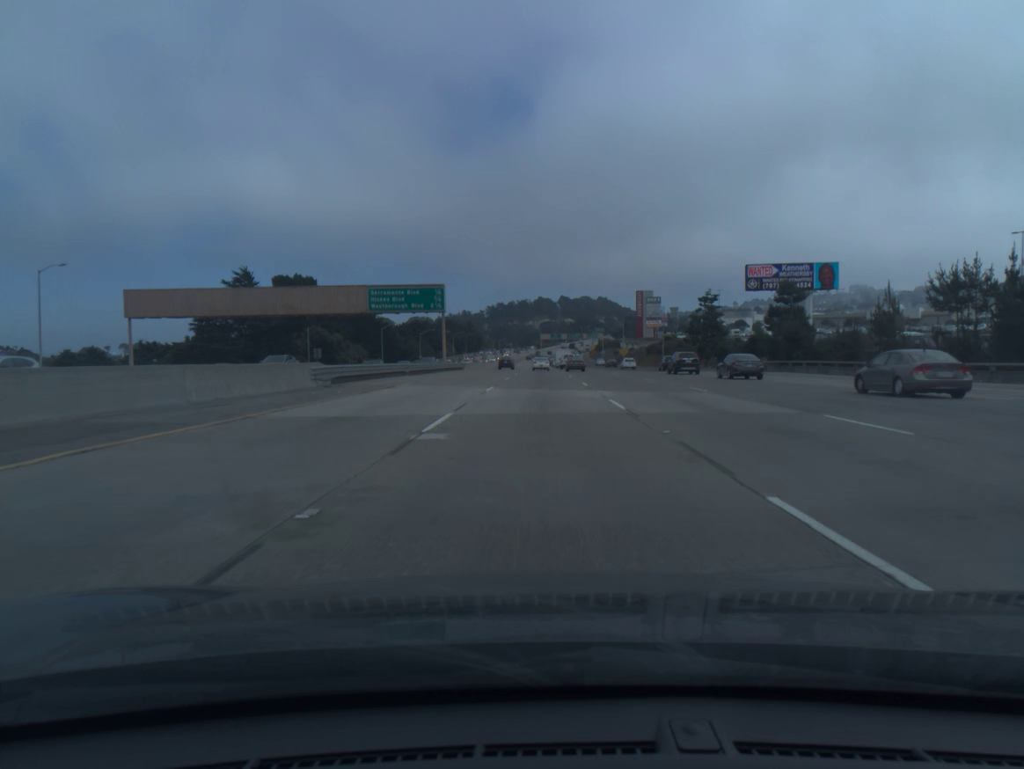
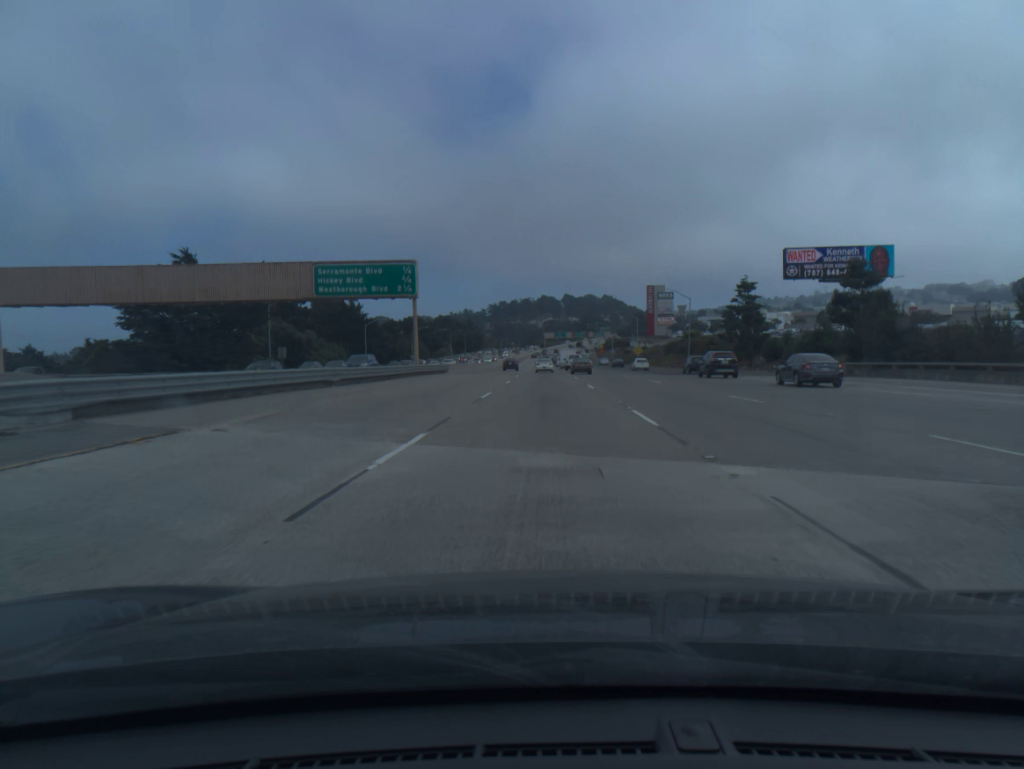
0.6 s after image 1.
(0.0, +18.6) m; 0°
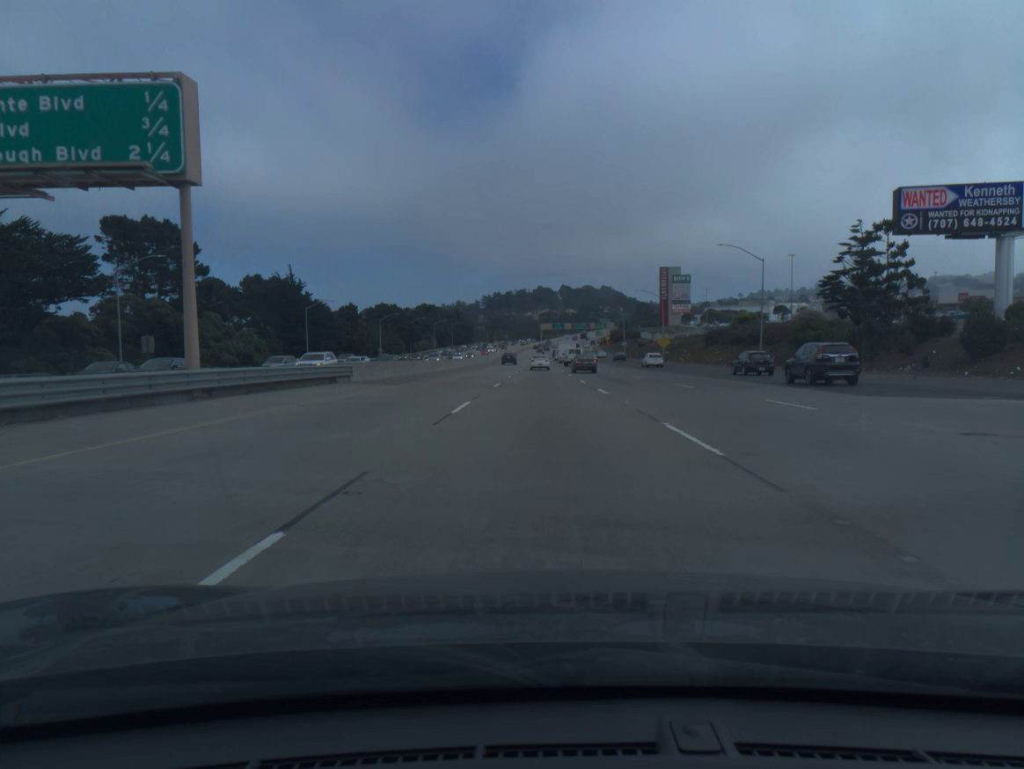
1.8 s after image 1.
(0.0, +36.7) m; 0°
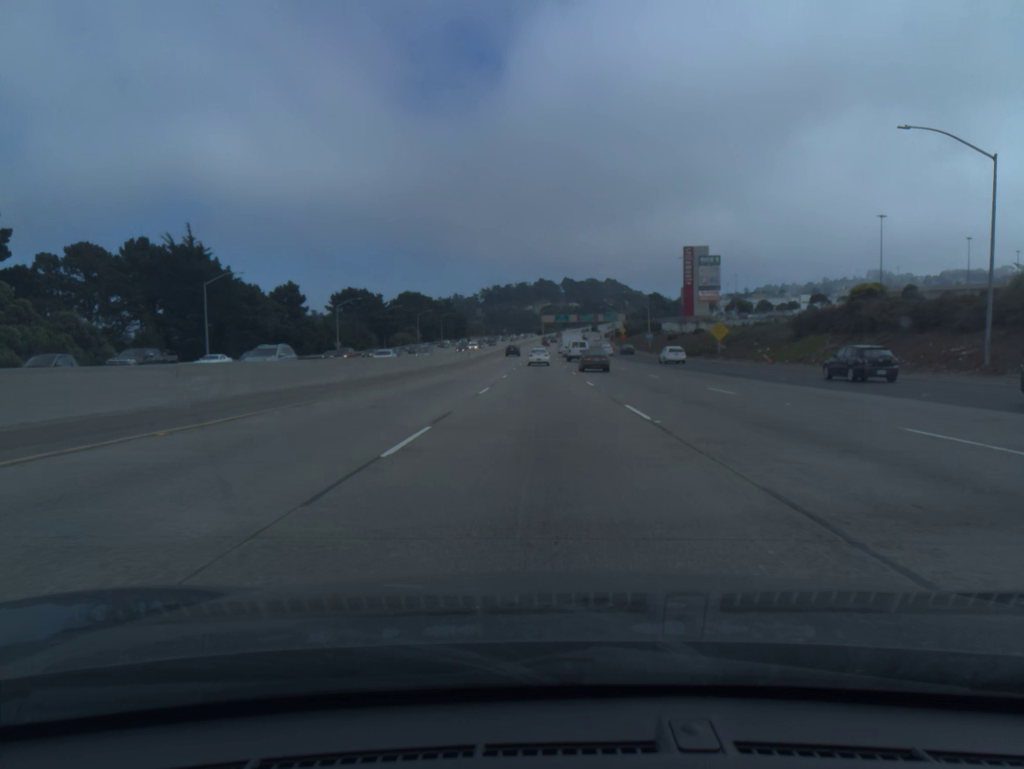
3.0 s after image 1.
(+0.1, +35.9) m; 0°
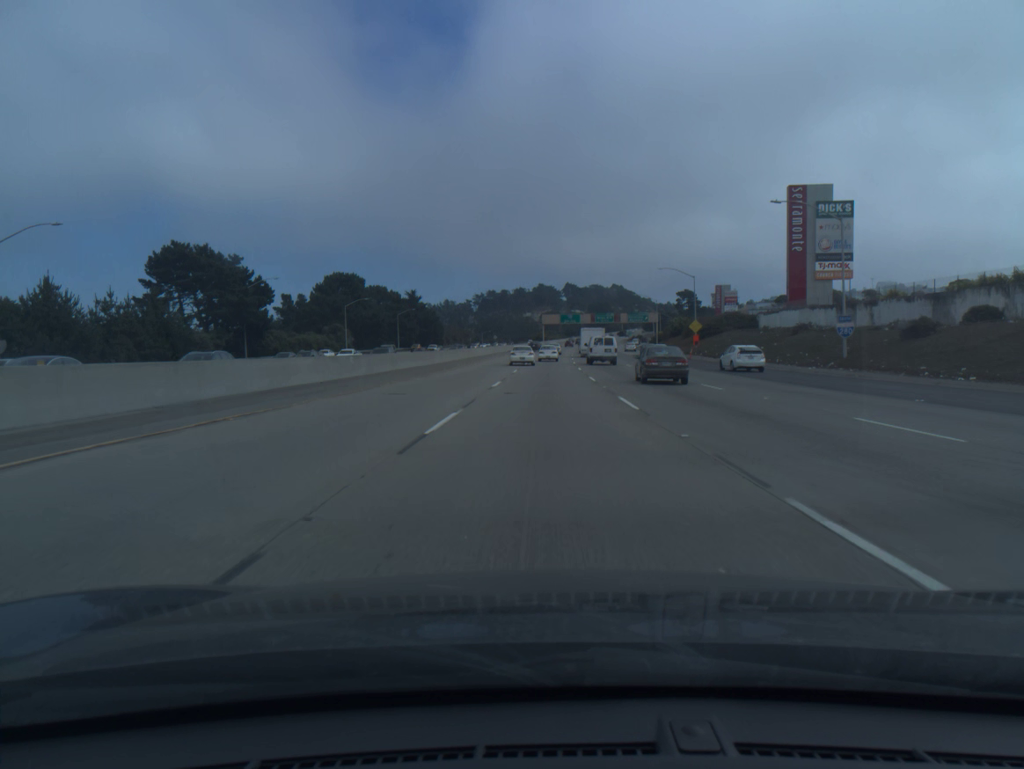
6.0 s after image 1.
(-0.1, +85.4) m; 0°
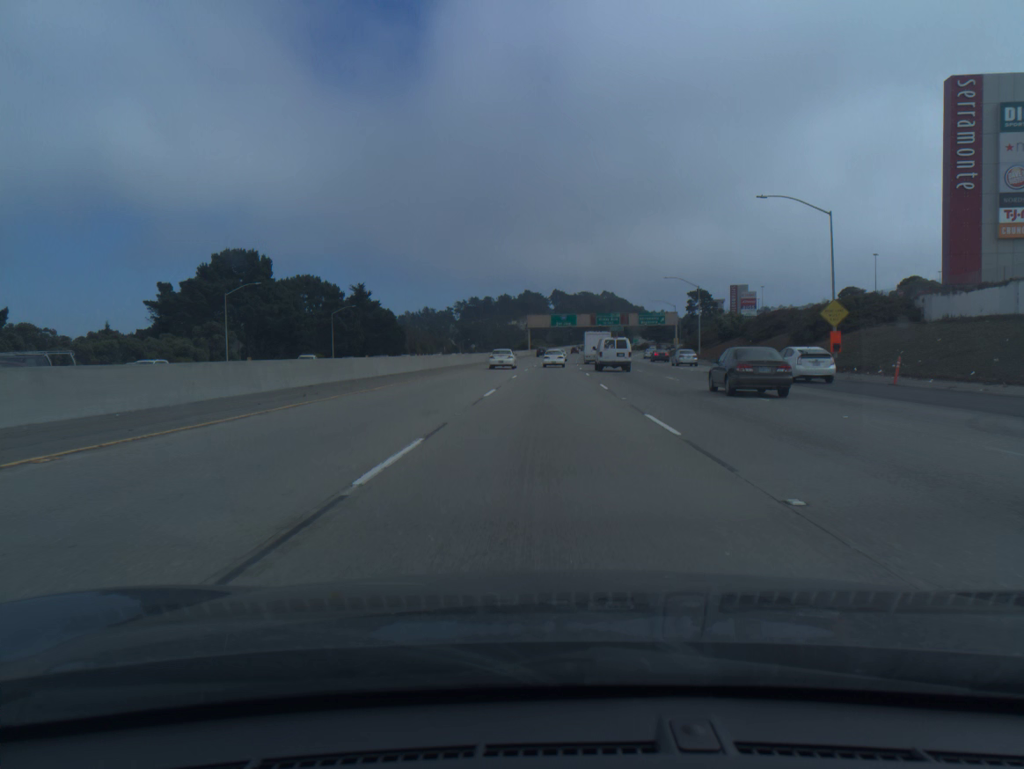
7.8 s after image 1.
(+0.4, +48.8) m; +1°
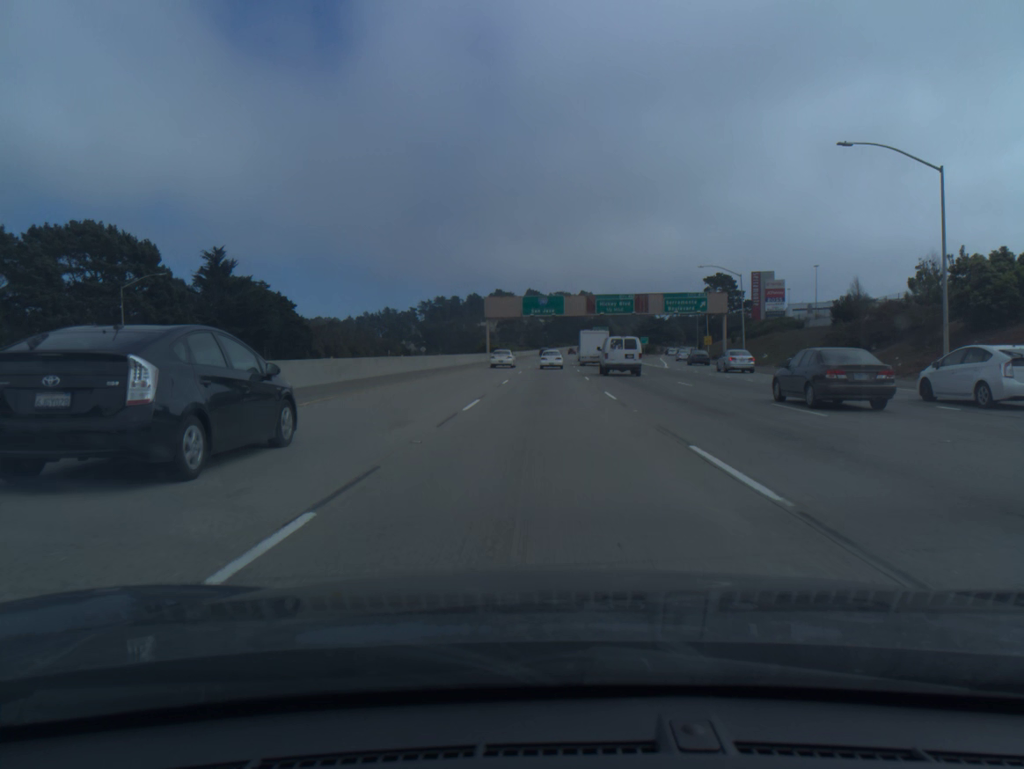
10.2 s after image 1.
(+1.1, +63.5) m; +2°
